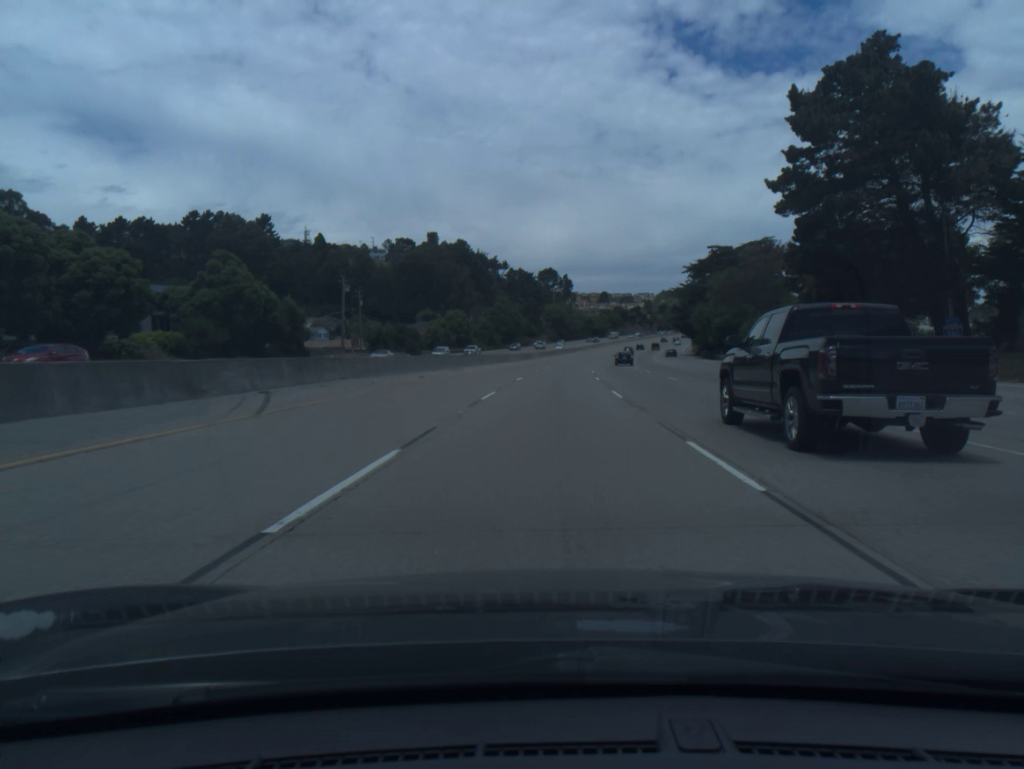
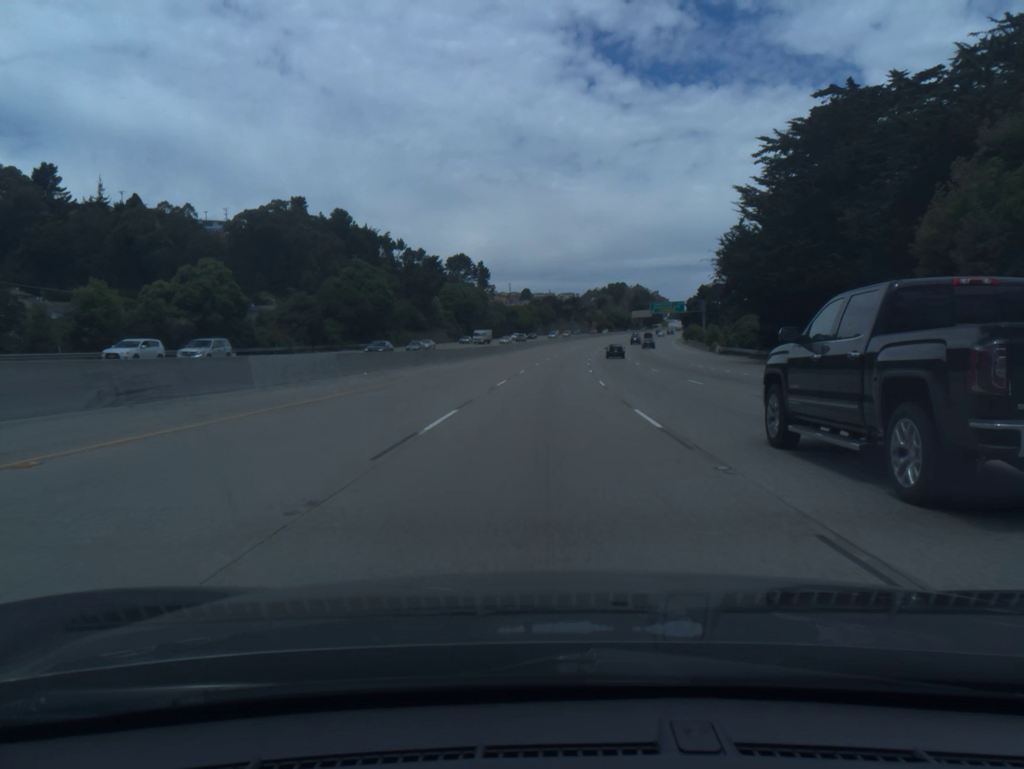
(+5.0, +96.3) m; +6°
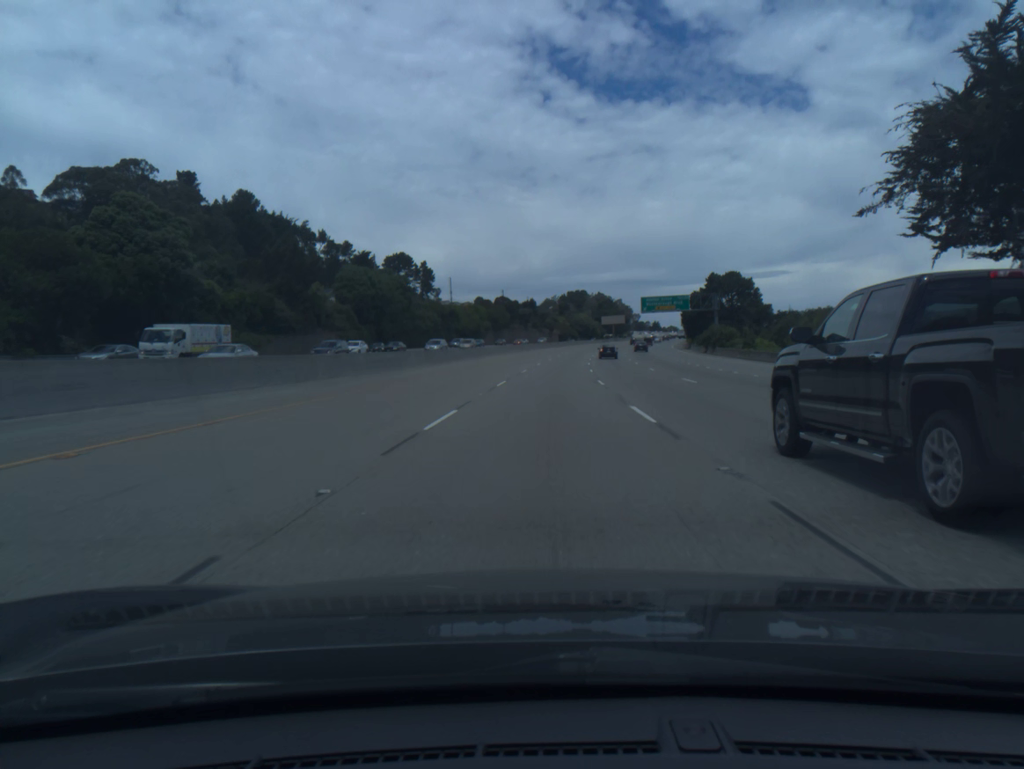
(+1.6, +57.5) m; +3°
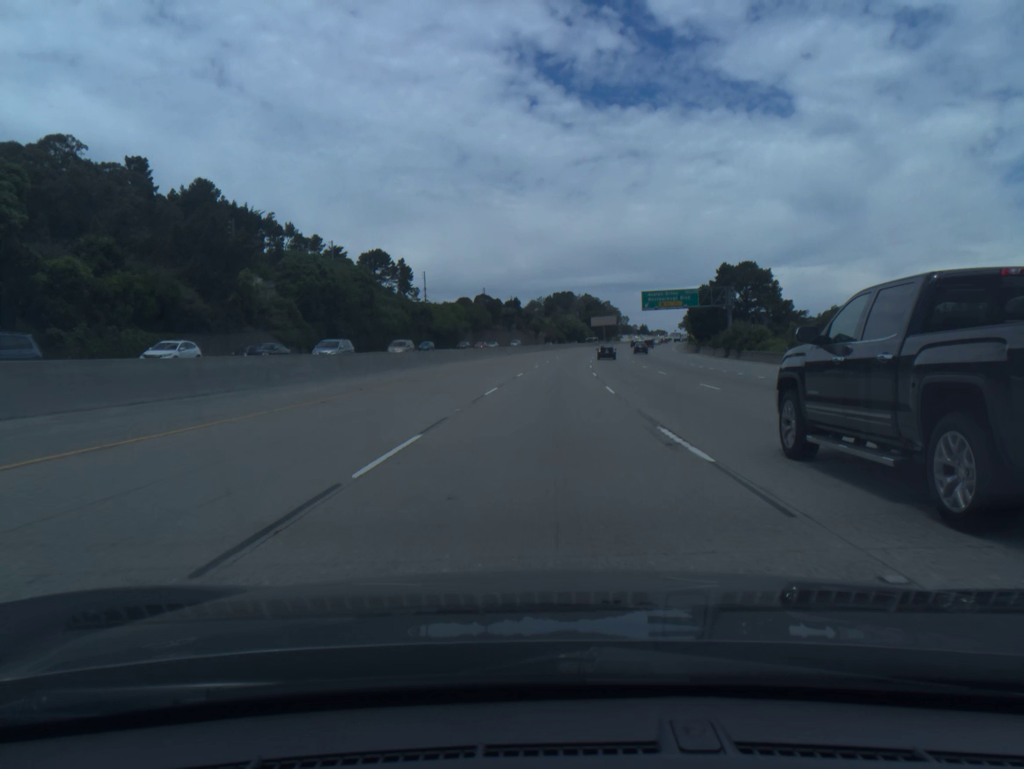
(+0.2, +19.1) m; +1°
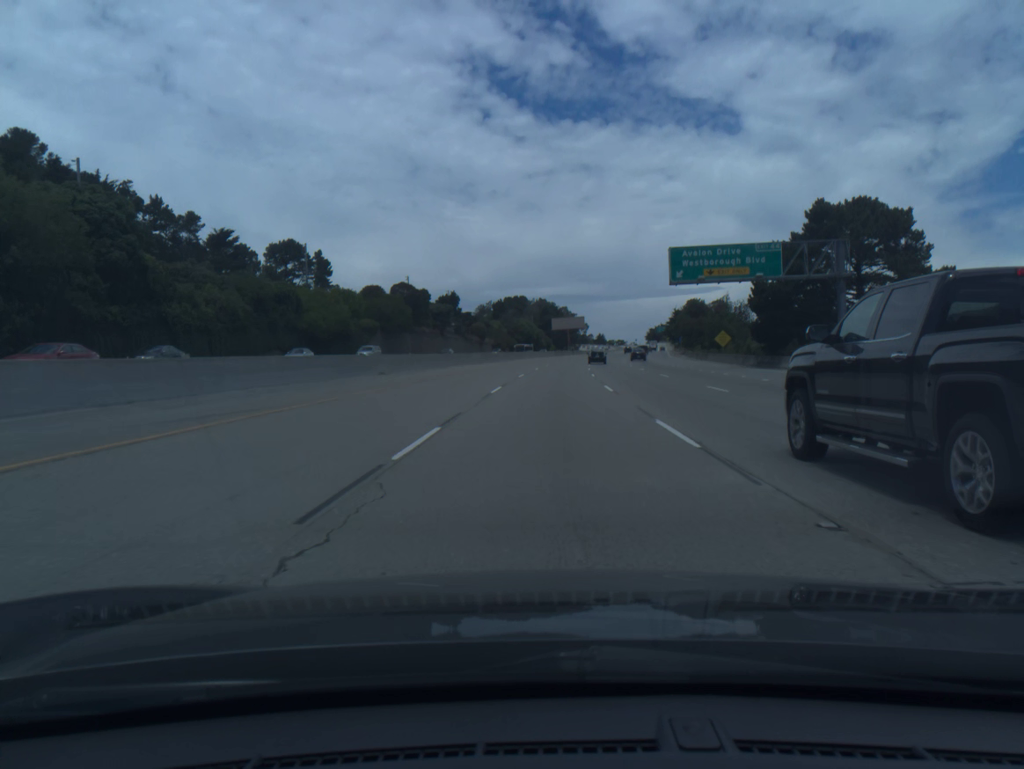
(+1.6, +57.0) m; +4°
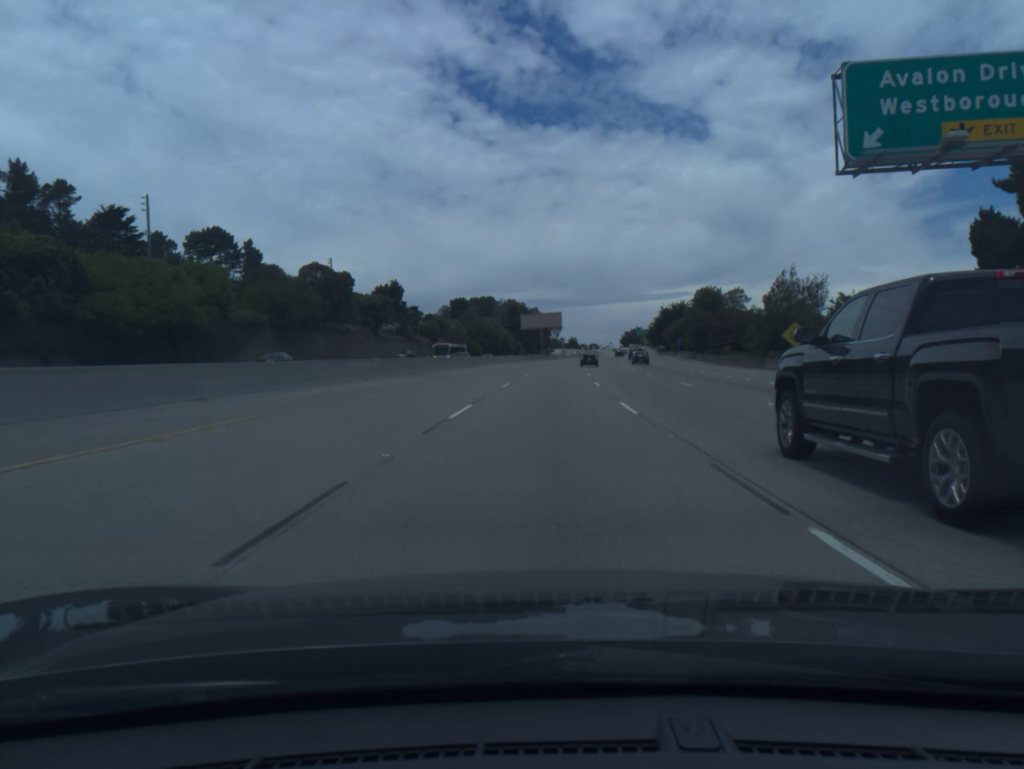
(+0.7, +37.8) m; +2°
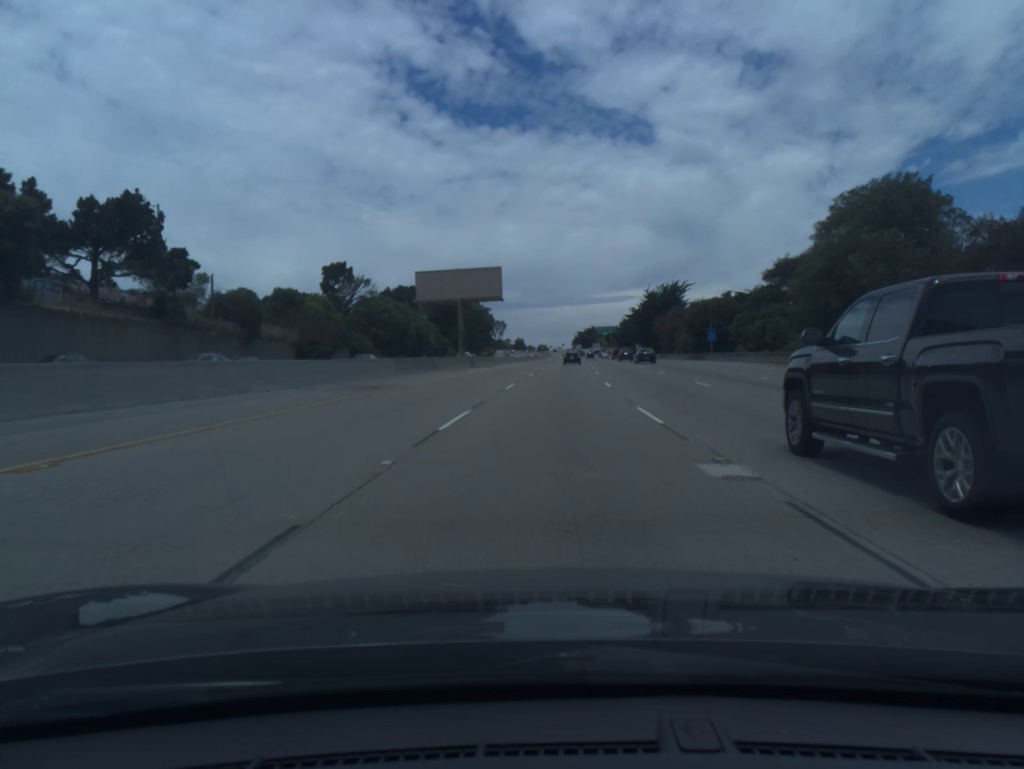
(+2.5, +75.4) m; +4°
